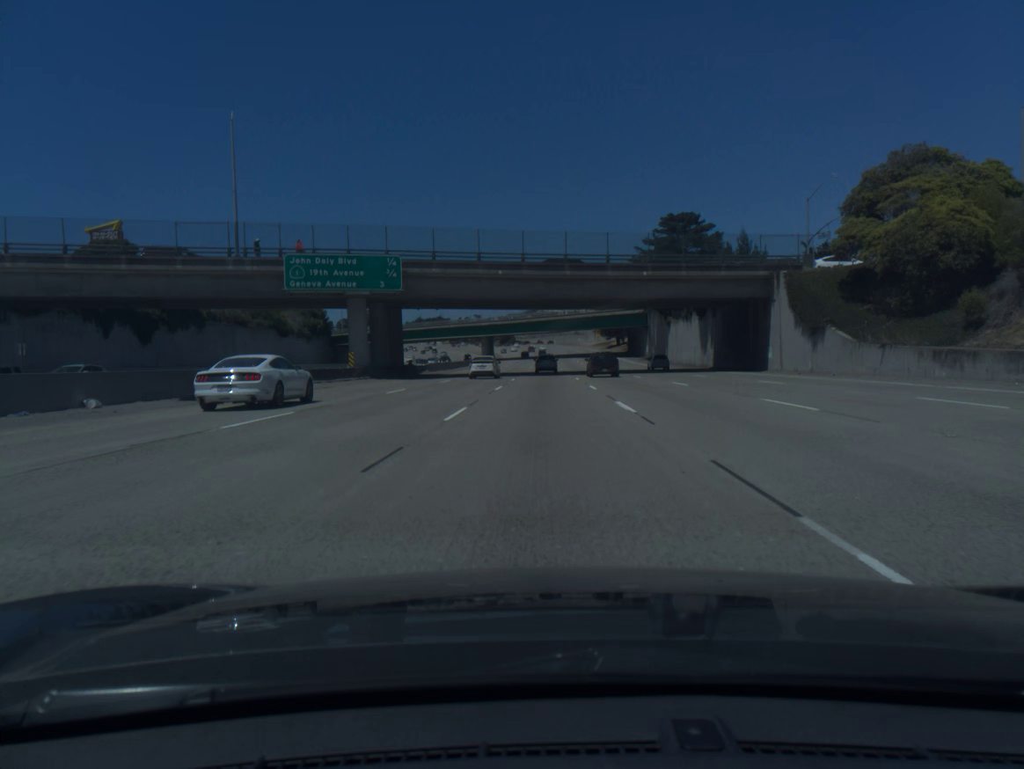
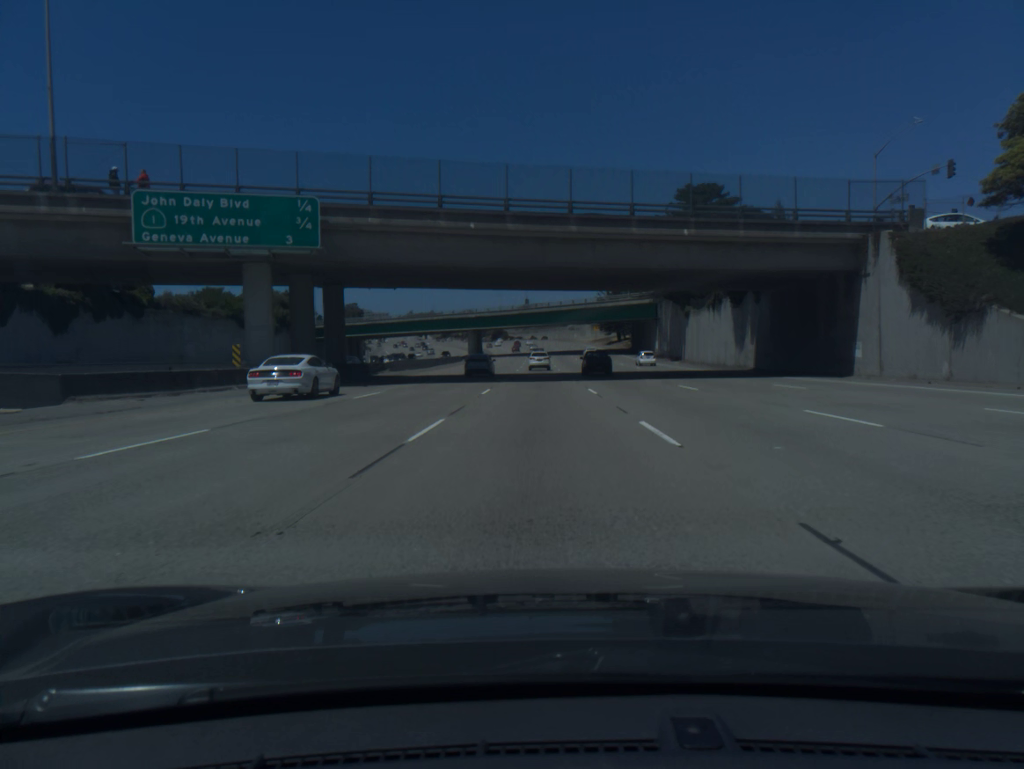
(+0.1, +17.9) m; 0°
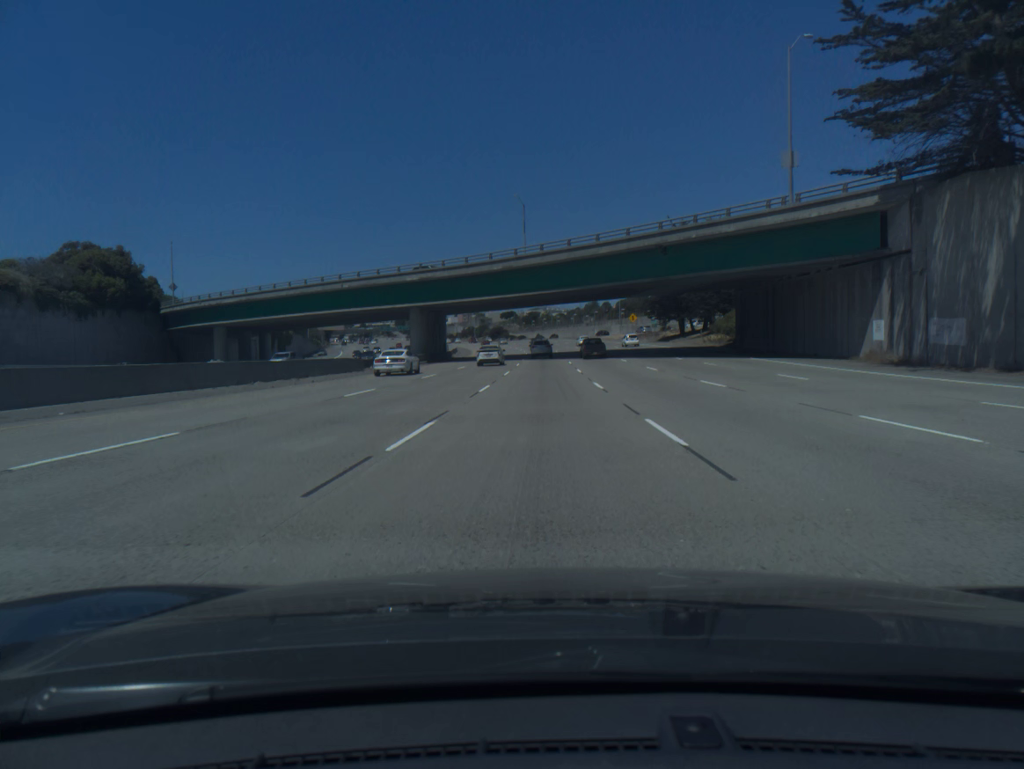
(-0.4, +72.4) m; -1°
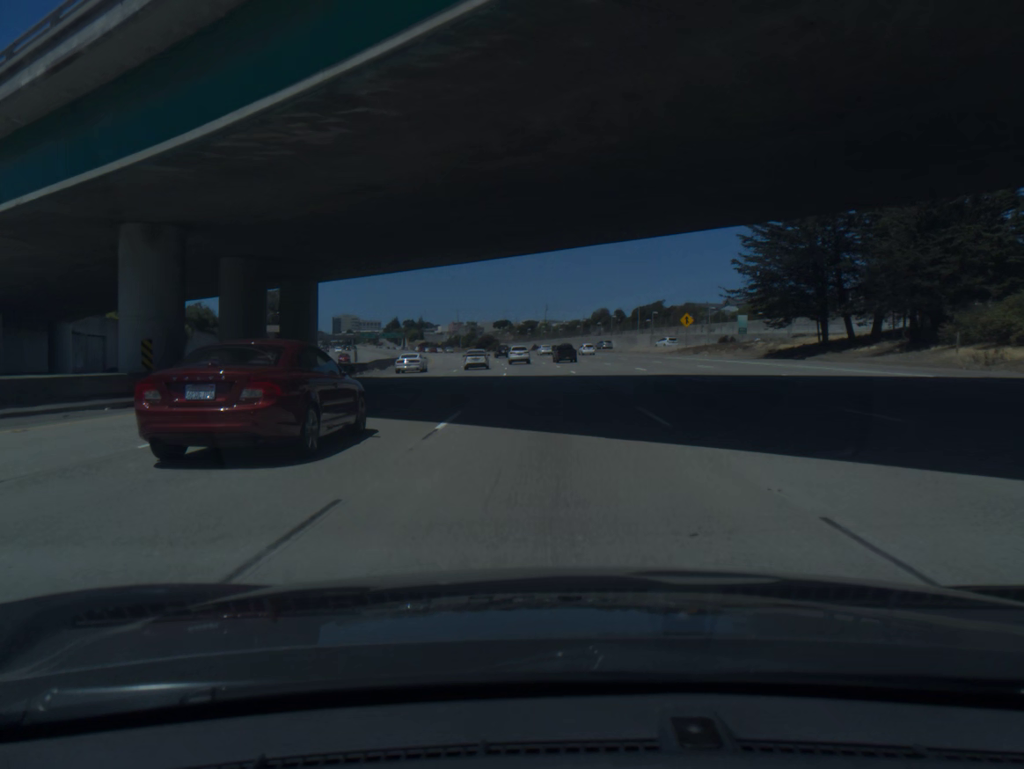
(+0.1, +54.6) m; 0°
